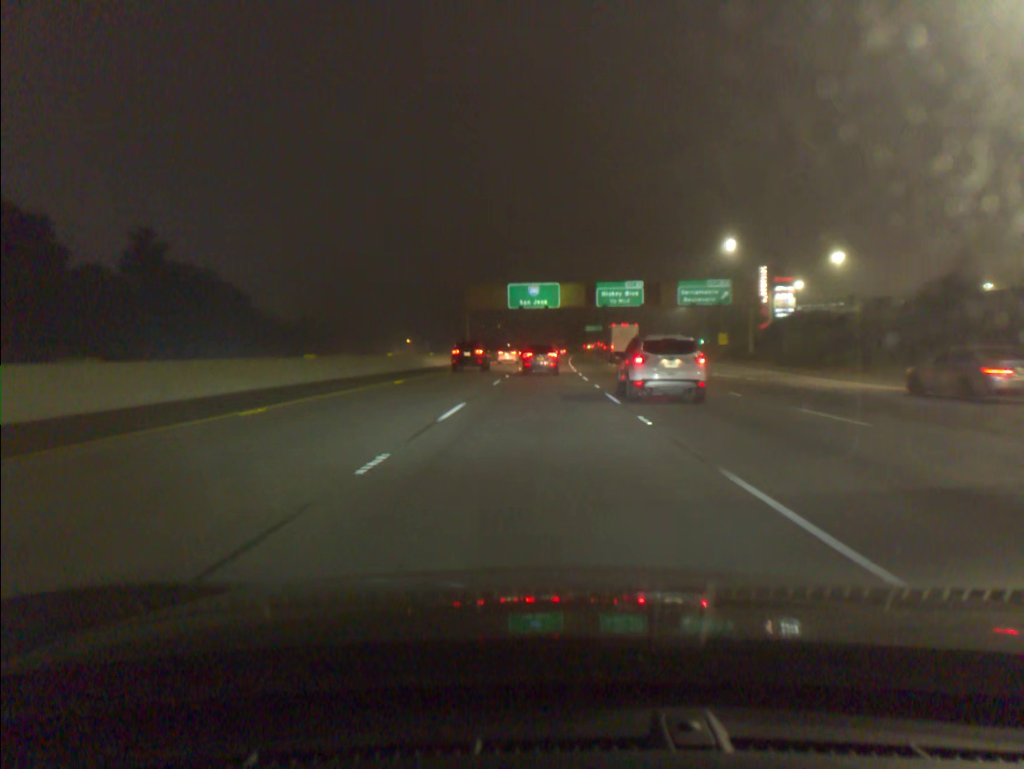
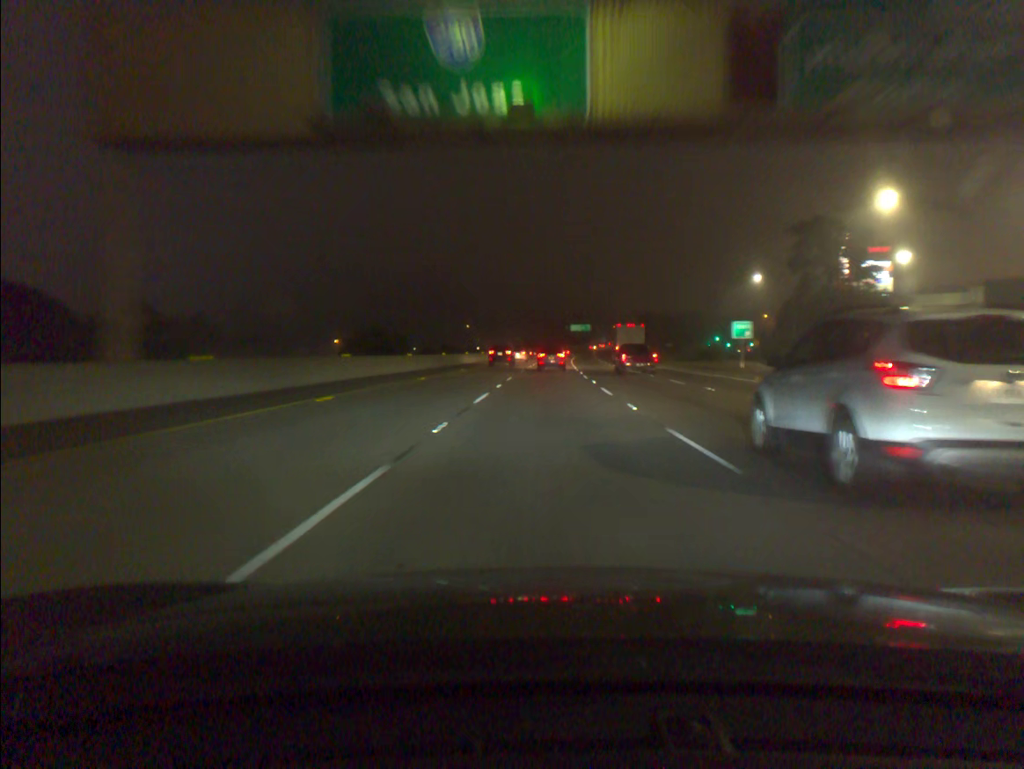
(+0.8, +68.7) m; +2°
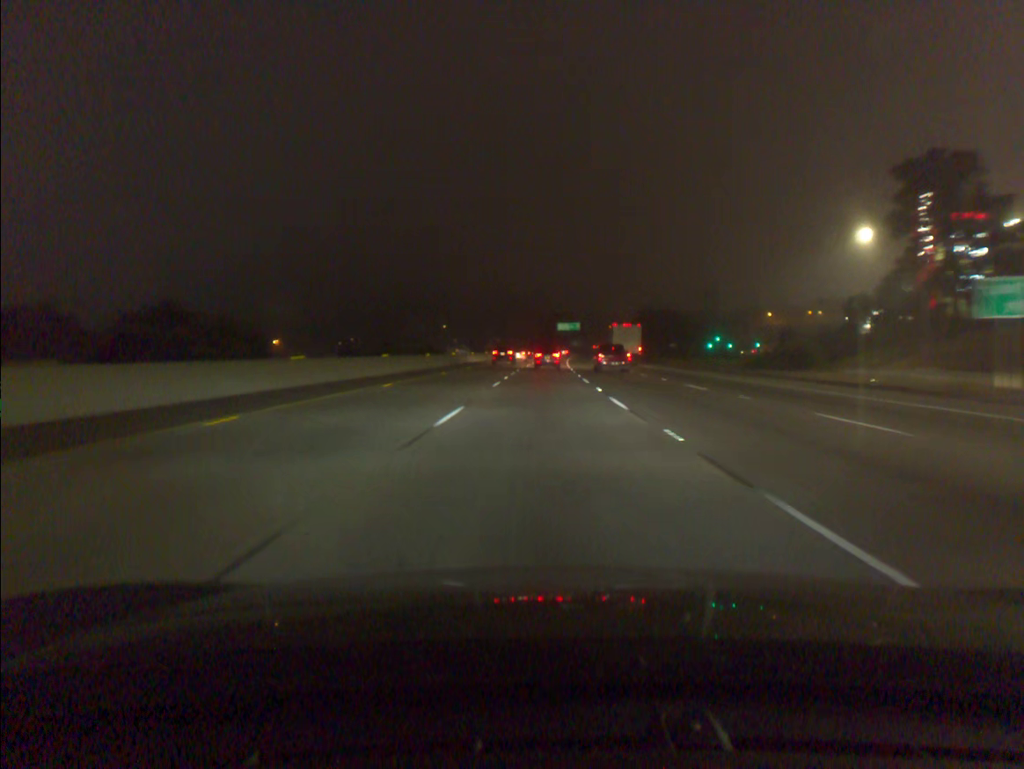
(+0.4, +35.1) m; +1°
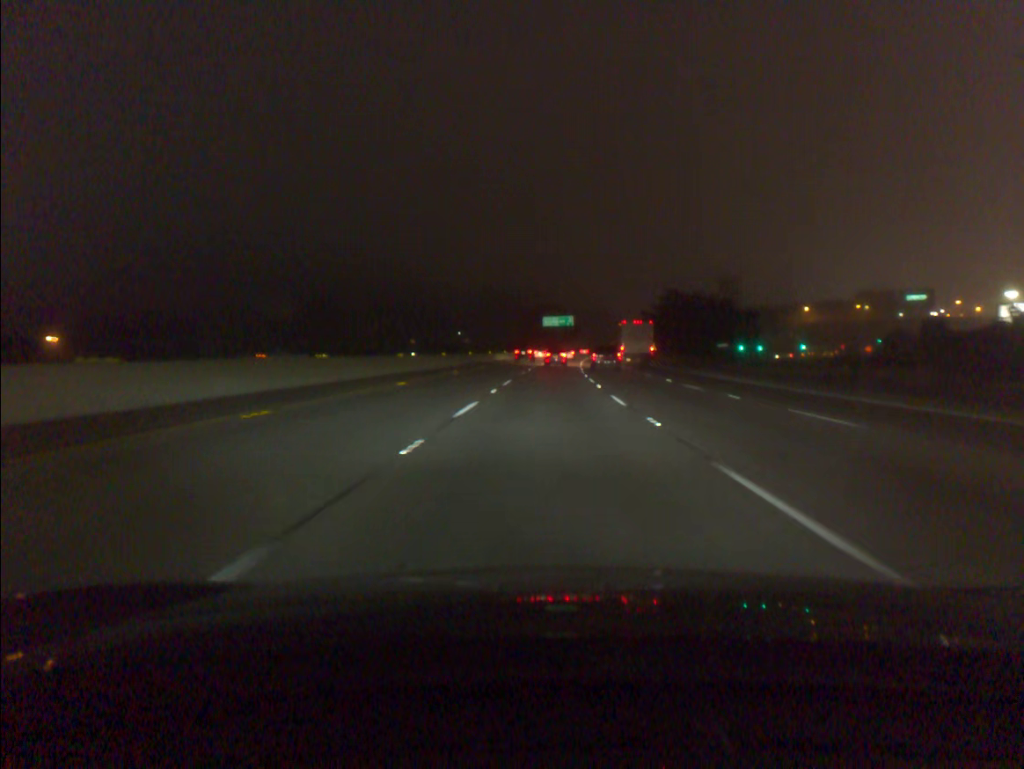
(+0.8, +71.3) m; +1°
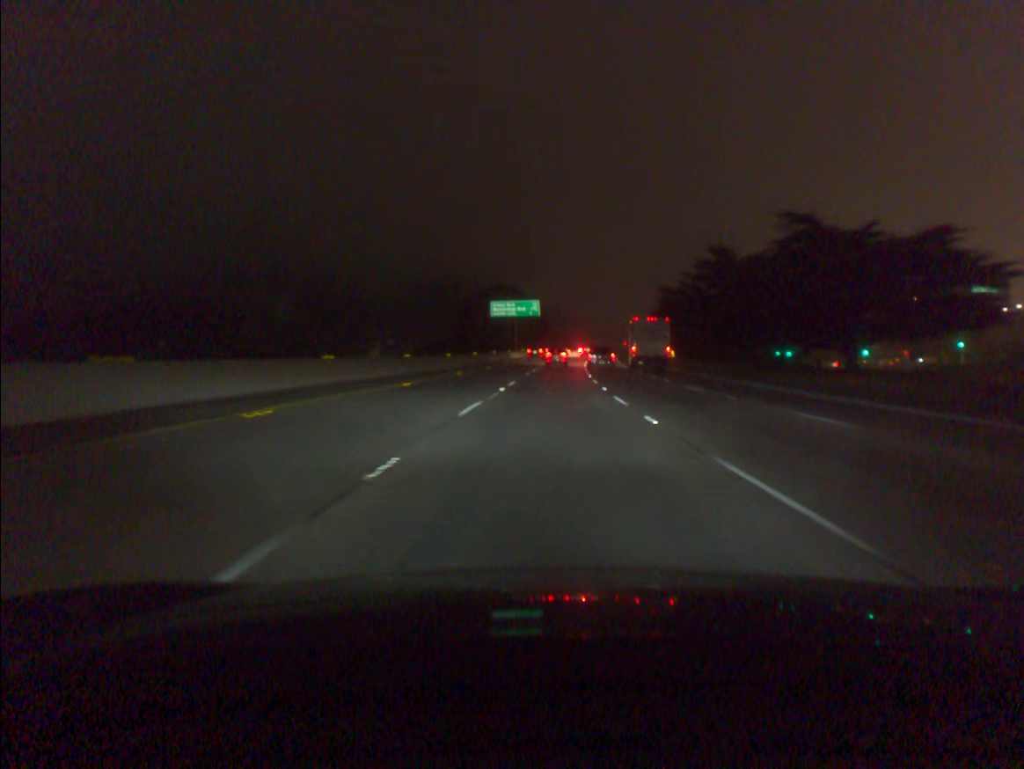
(+1.9, +72.7) m; +3°
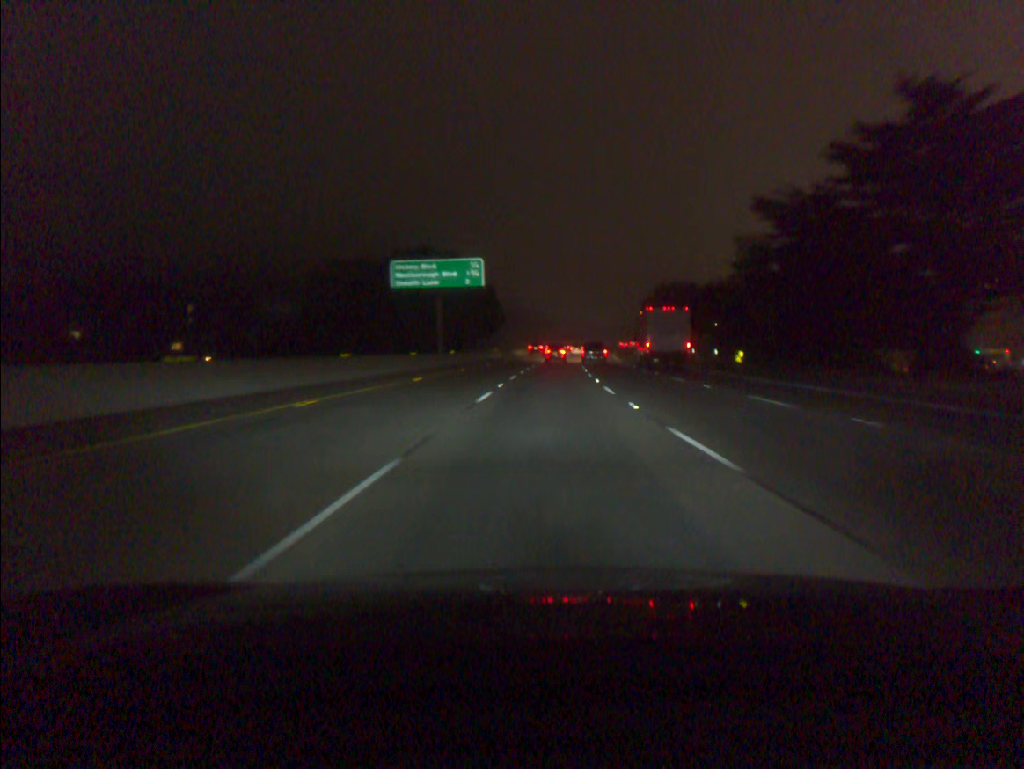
(+1.4, +55.1) m; +3°
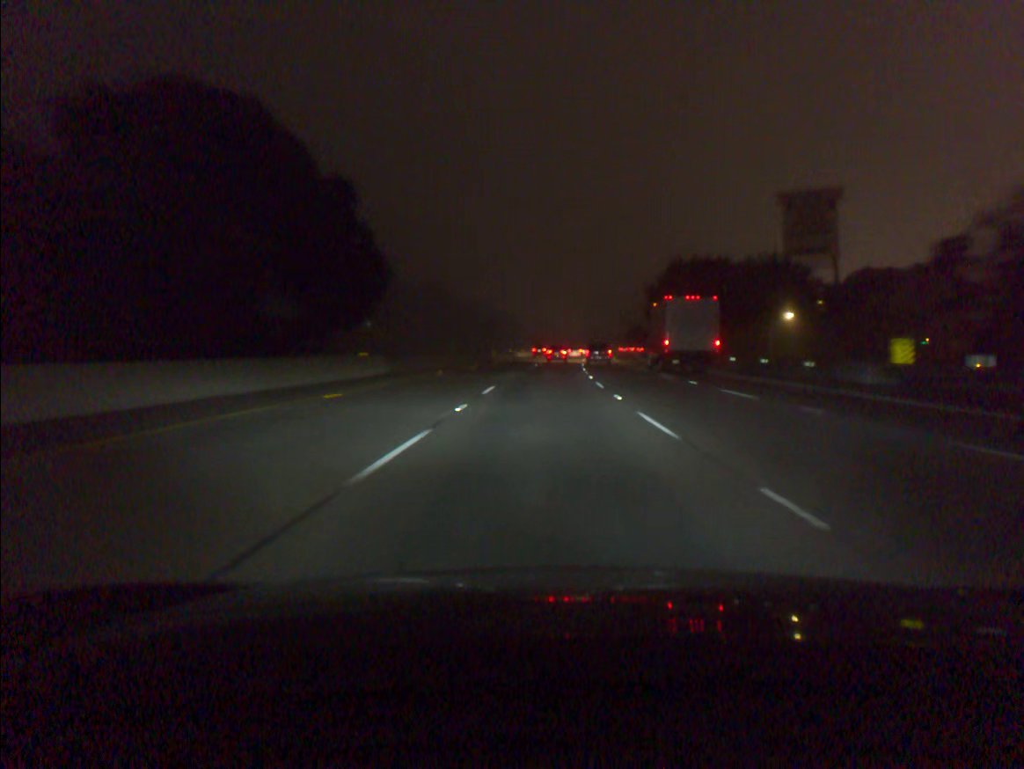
(+1.2, +55.5) m; +3°
